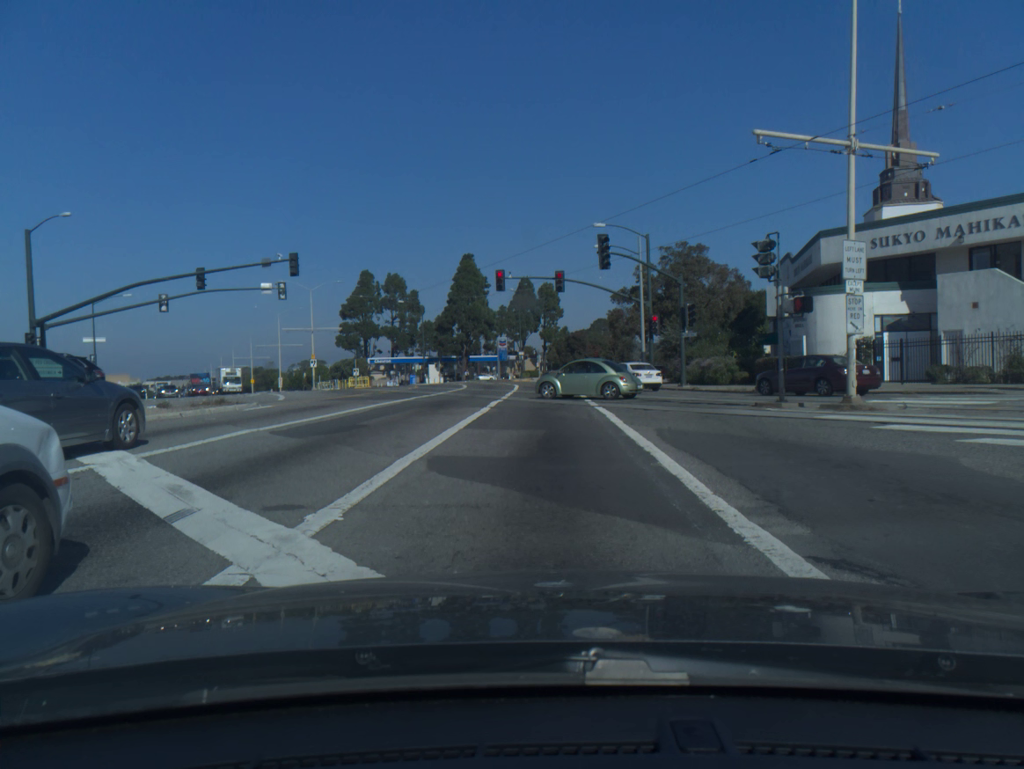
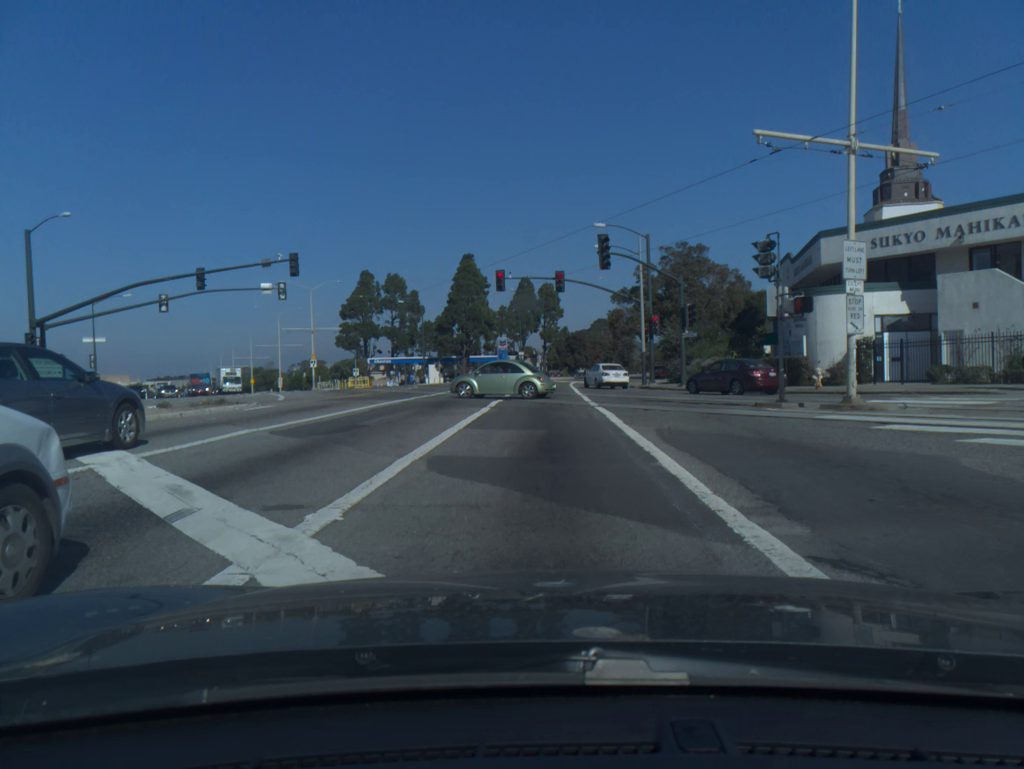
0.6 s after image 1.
(0.0, 0.0) m; 0°
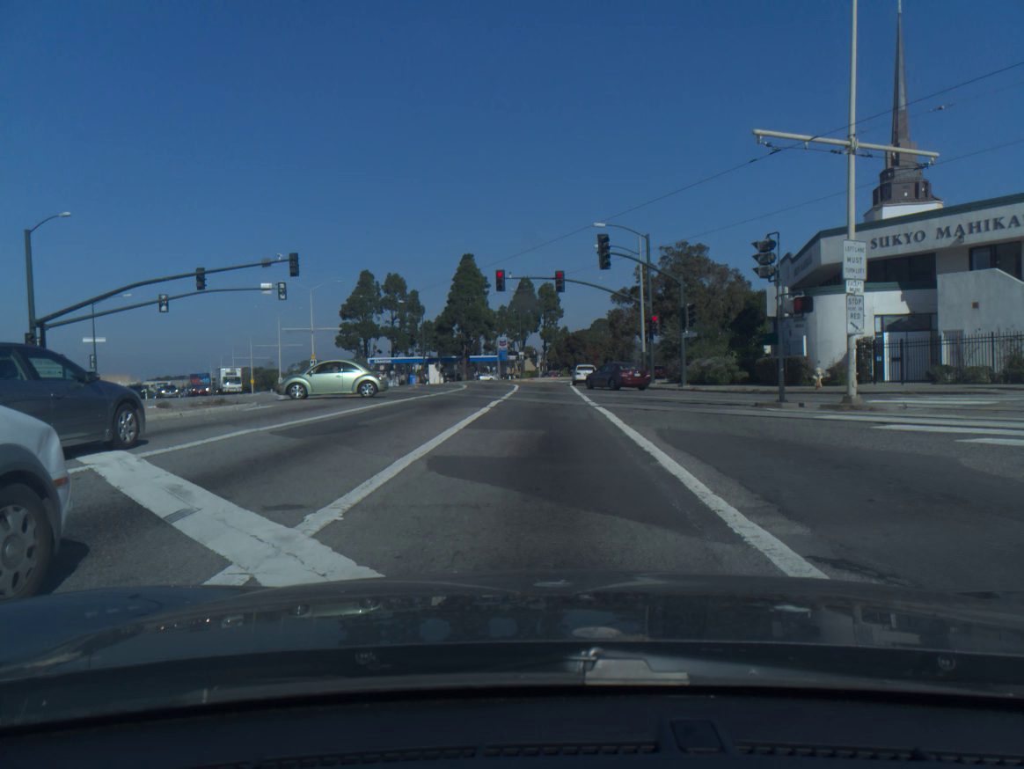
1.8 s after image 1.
(0.0, 0.0) m; 0°
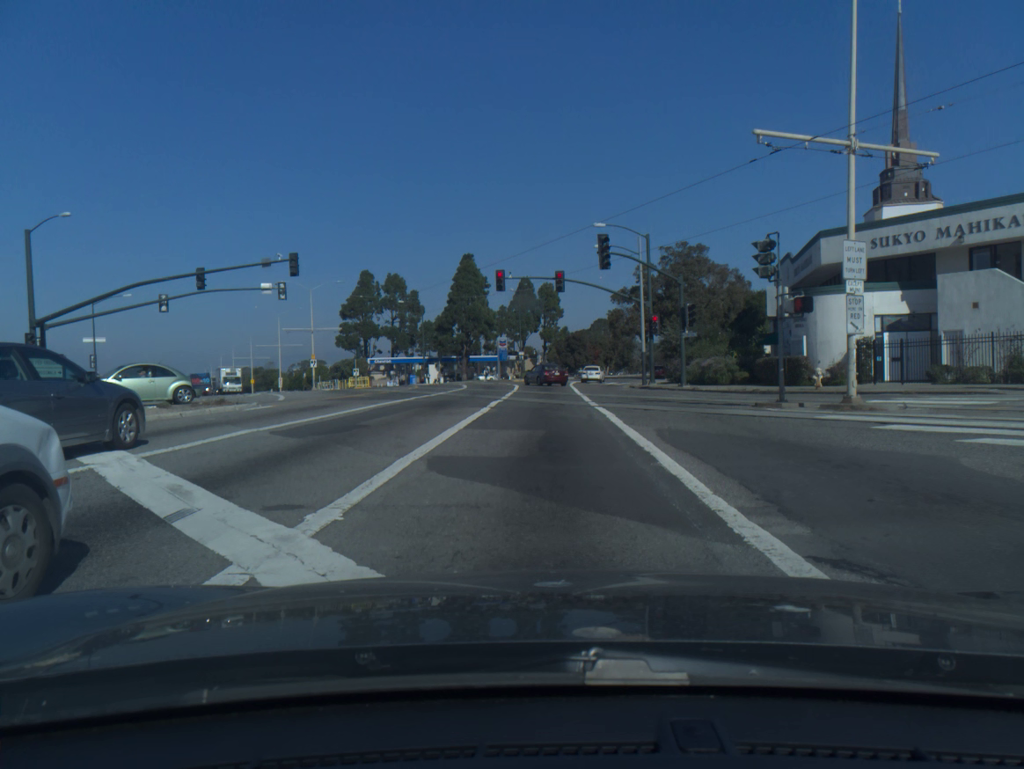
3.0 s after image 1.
(0.0, 0.0) m; 0°
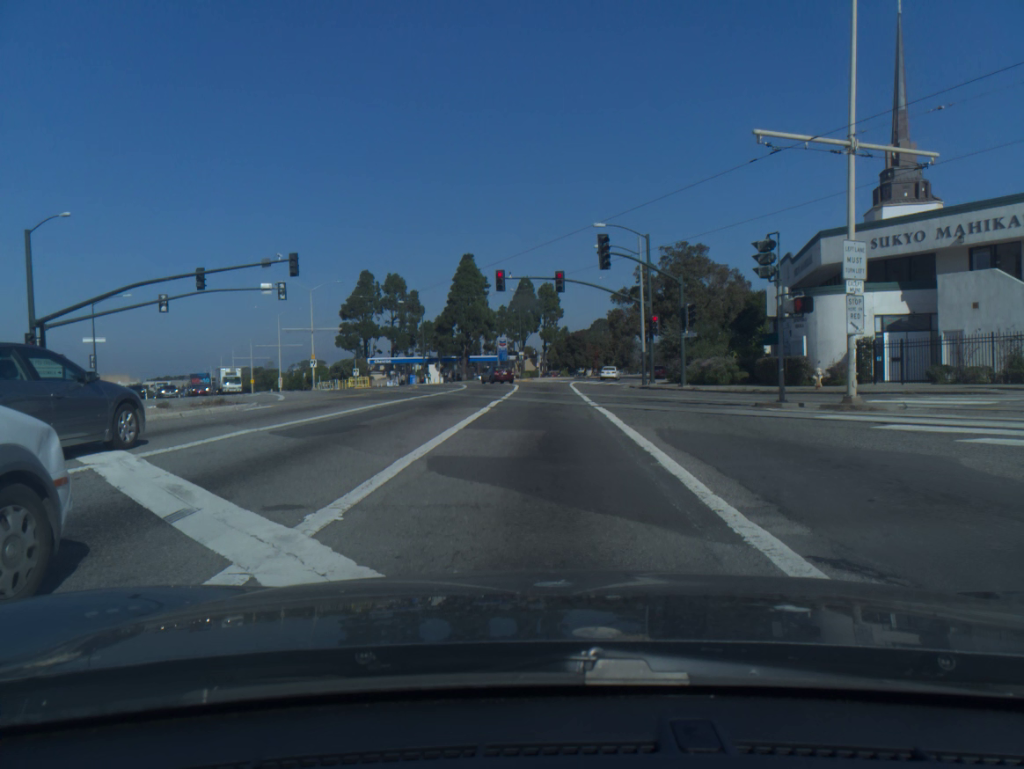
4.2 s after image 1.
(0.0, 0.0) m; 0°
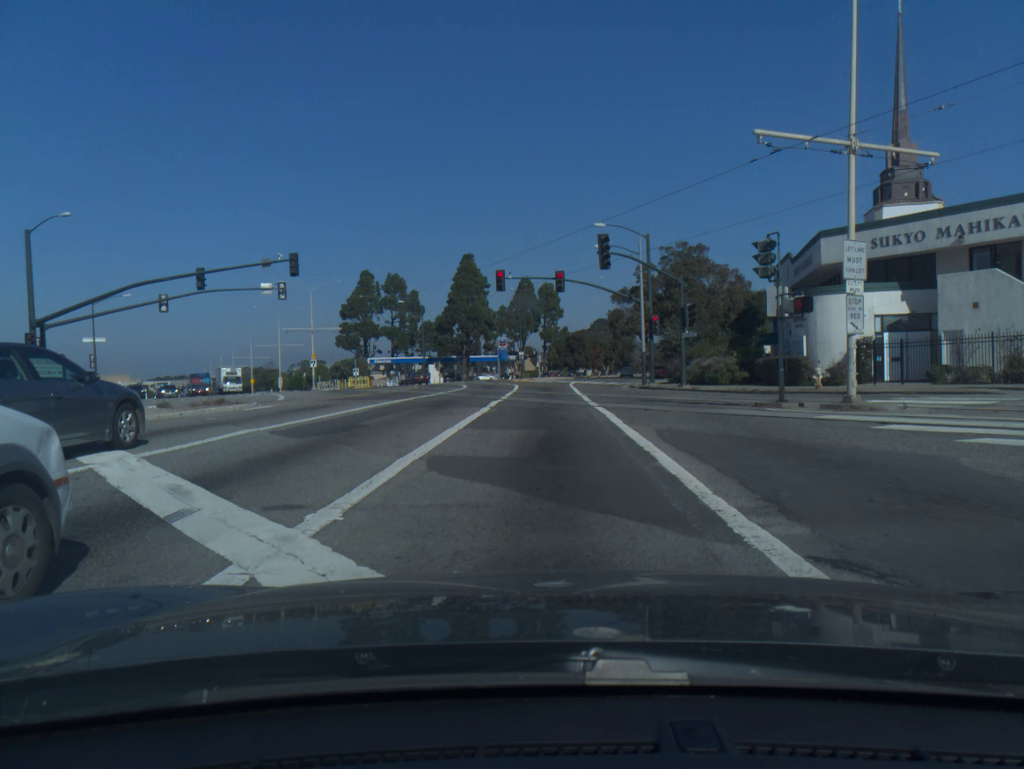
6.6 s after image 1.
(0.0, 0.0) m; 0°
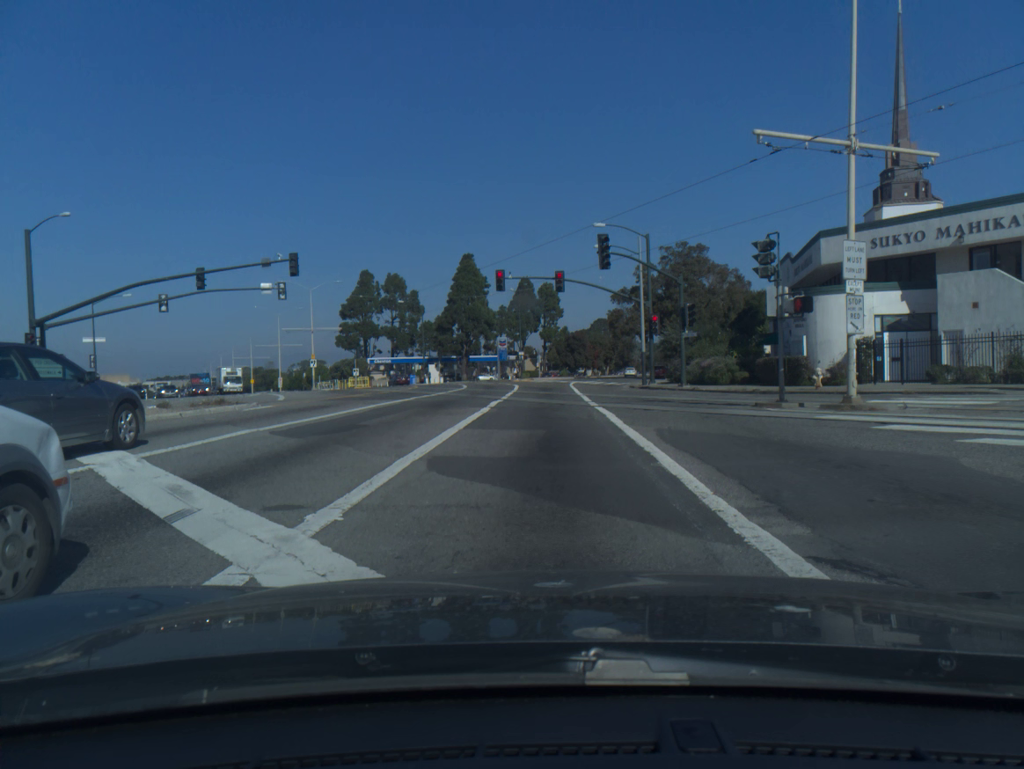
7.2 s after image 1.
(0.0, 0.0) m; 0°
